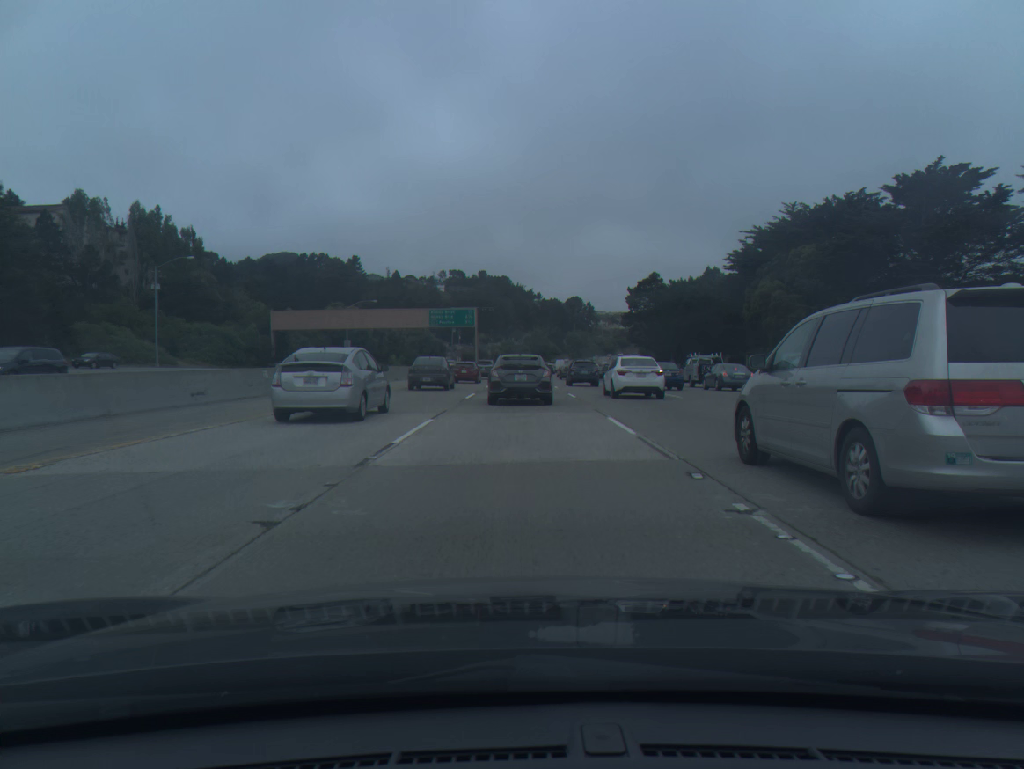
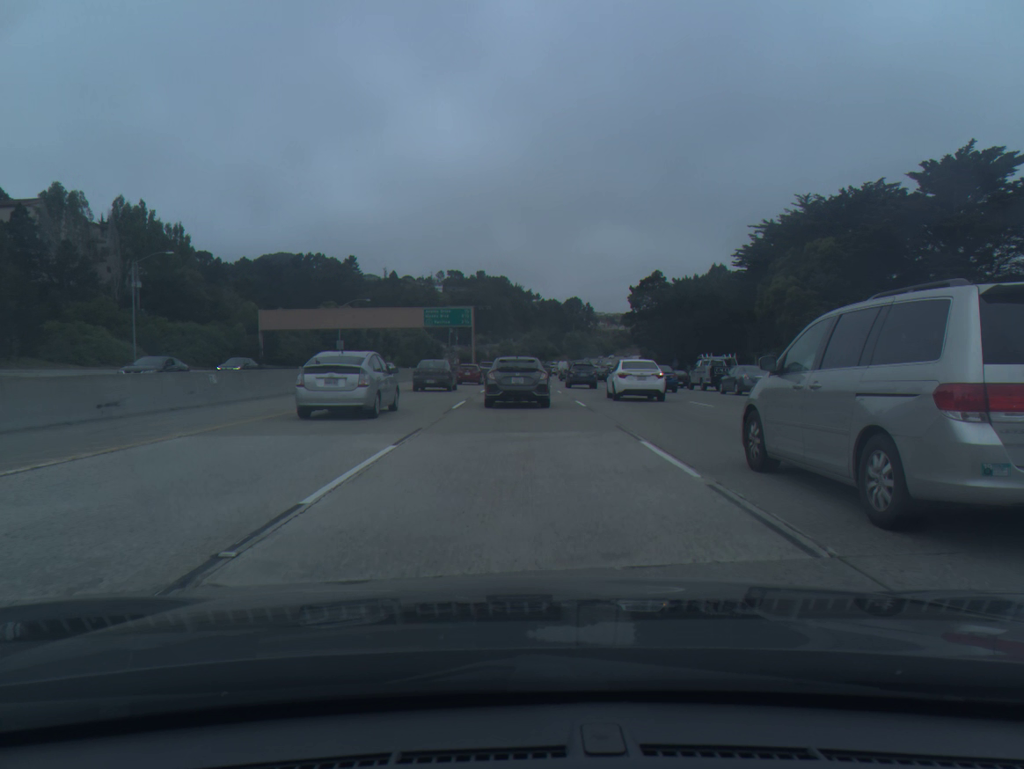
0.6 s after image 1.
(0.0, +4.7) m; 0°
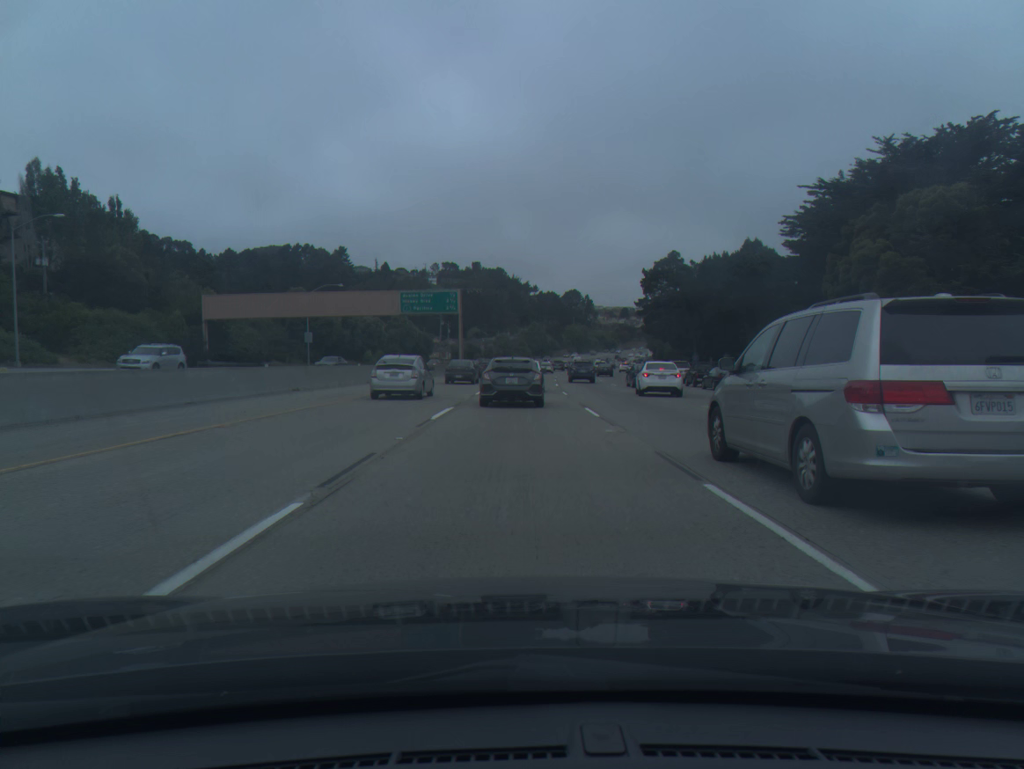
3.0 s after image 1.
(0.0, +18.8) m; 0°
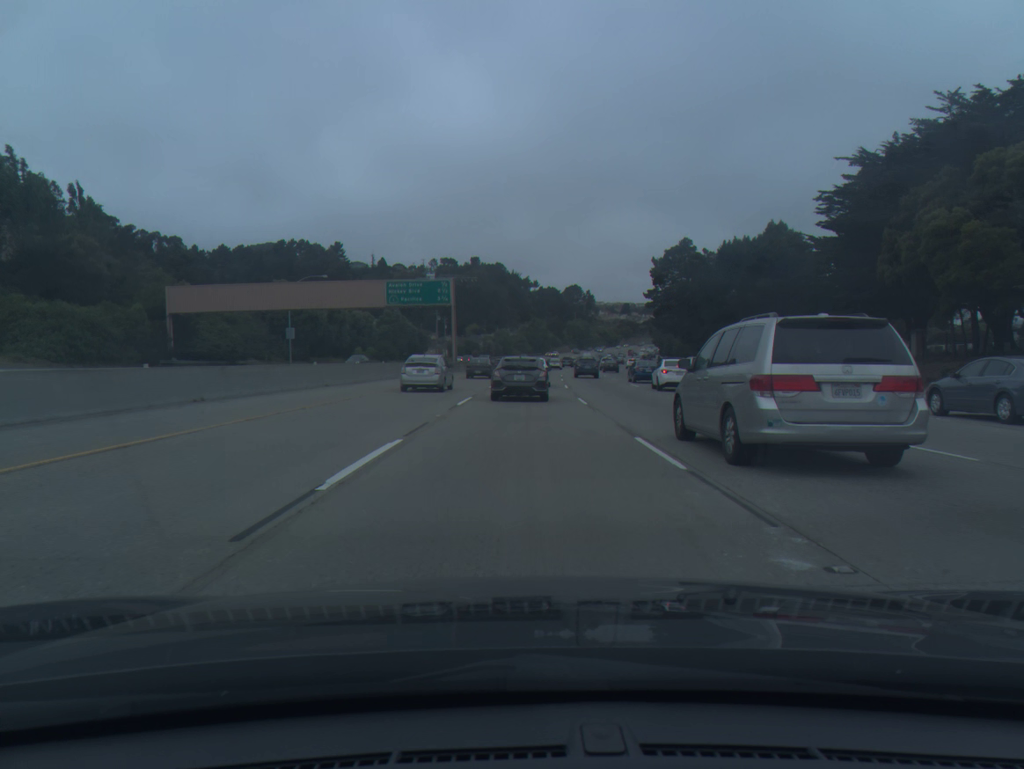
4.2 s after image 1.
(0.0, +9.4) m; 0°
